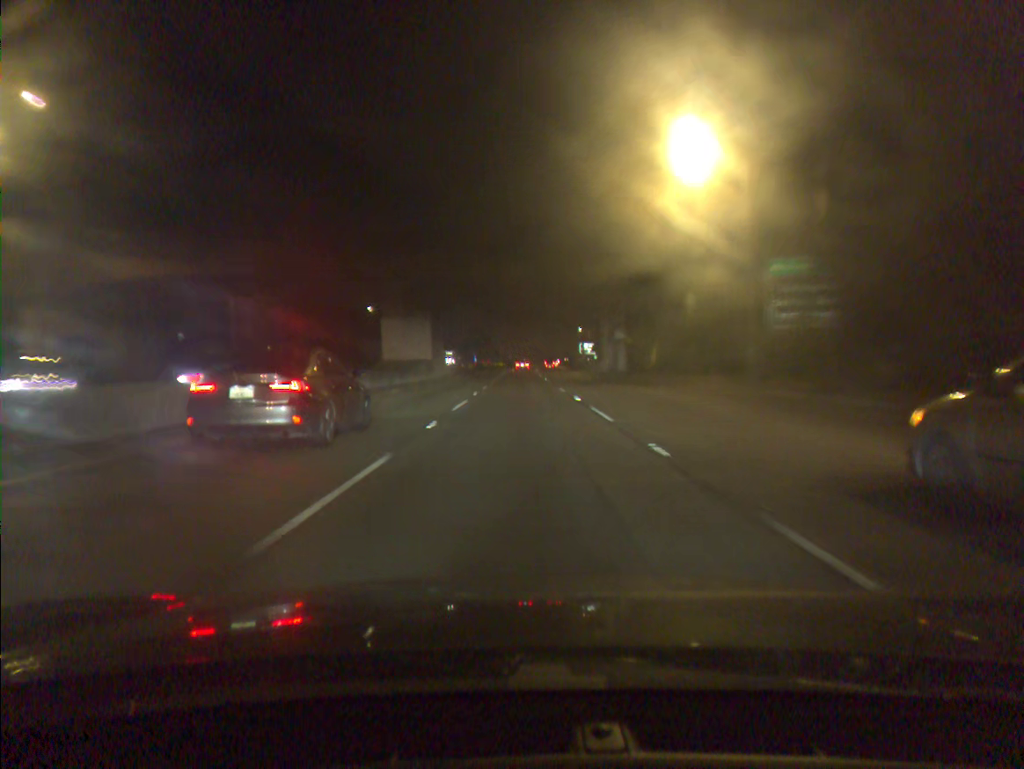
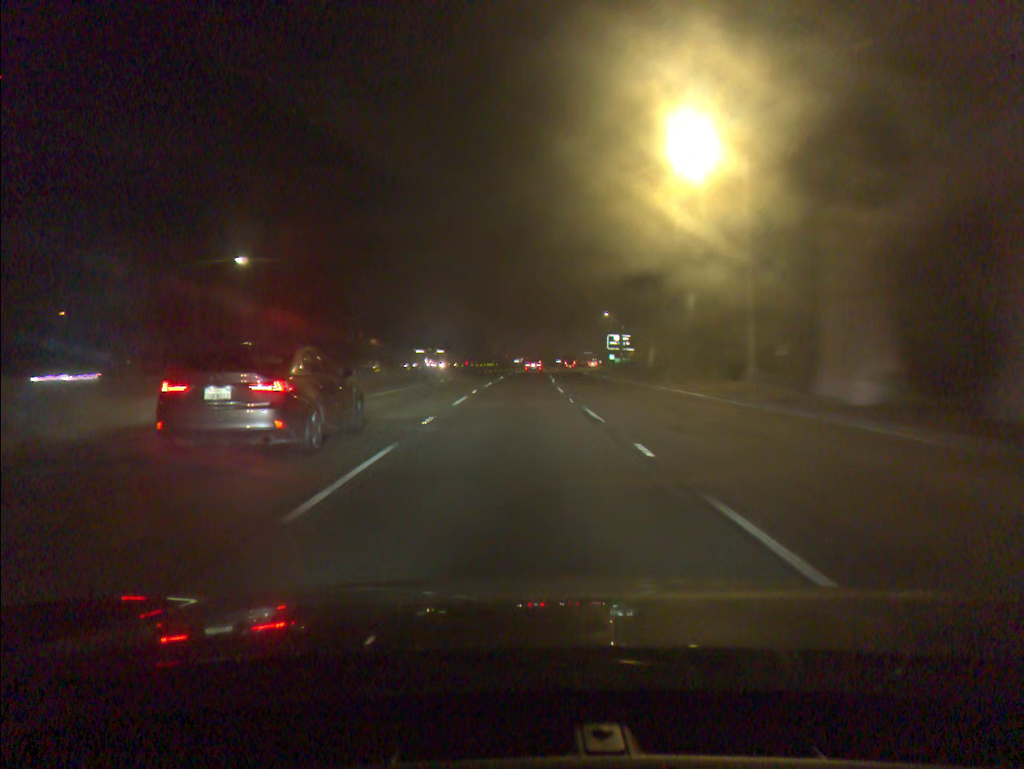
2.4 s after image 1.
(+0.2, +57.9) m; 0°
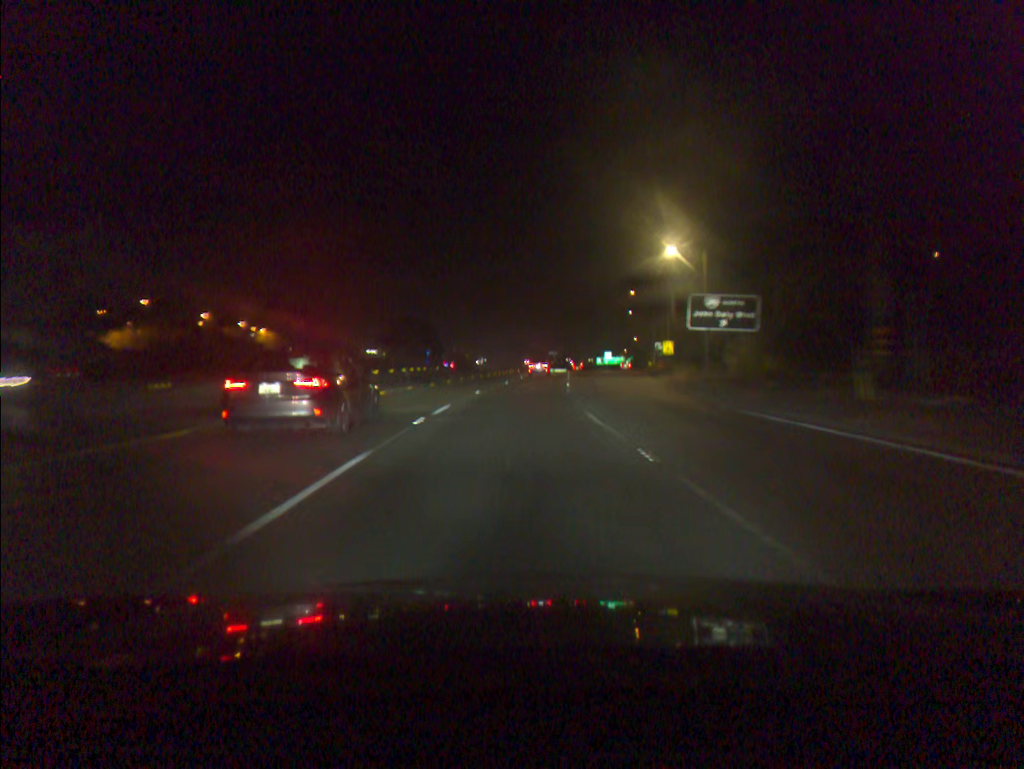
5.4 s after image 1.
(+1.0, +69.6) m; +3°
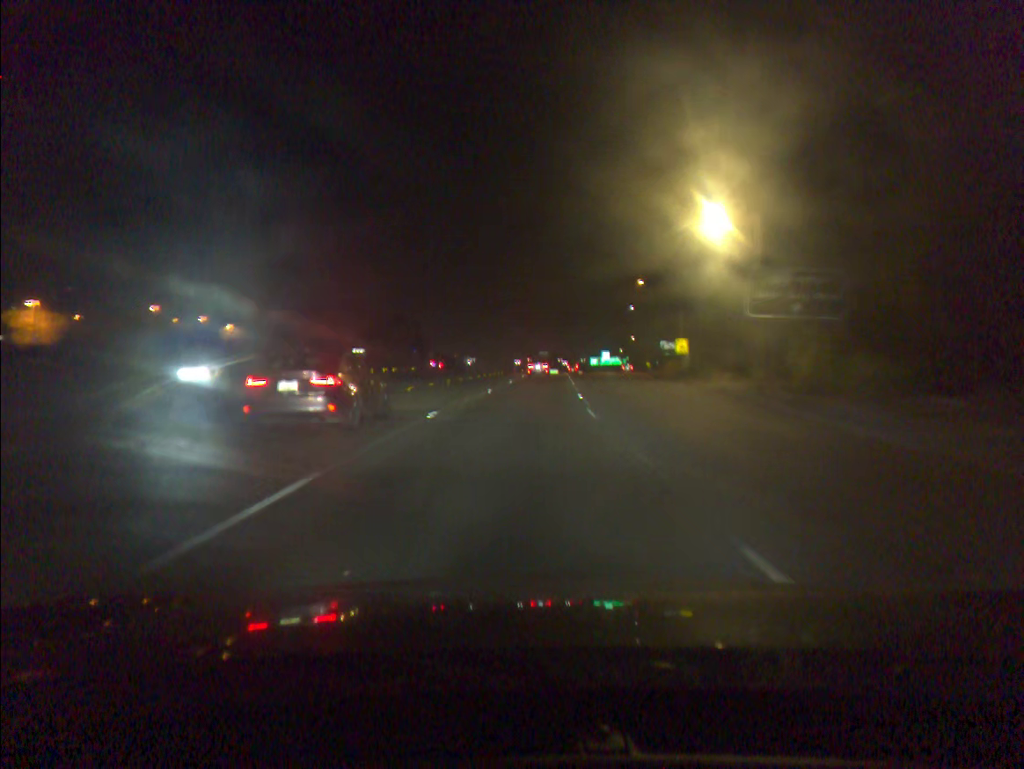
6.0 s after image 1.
(+0.1, +13.5) m; +1°
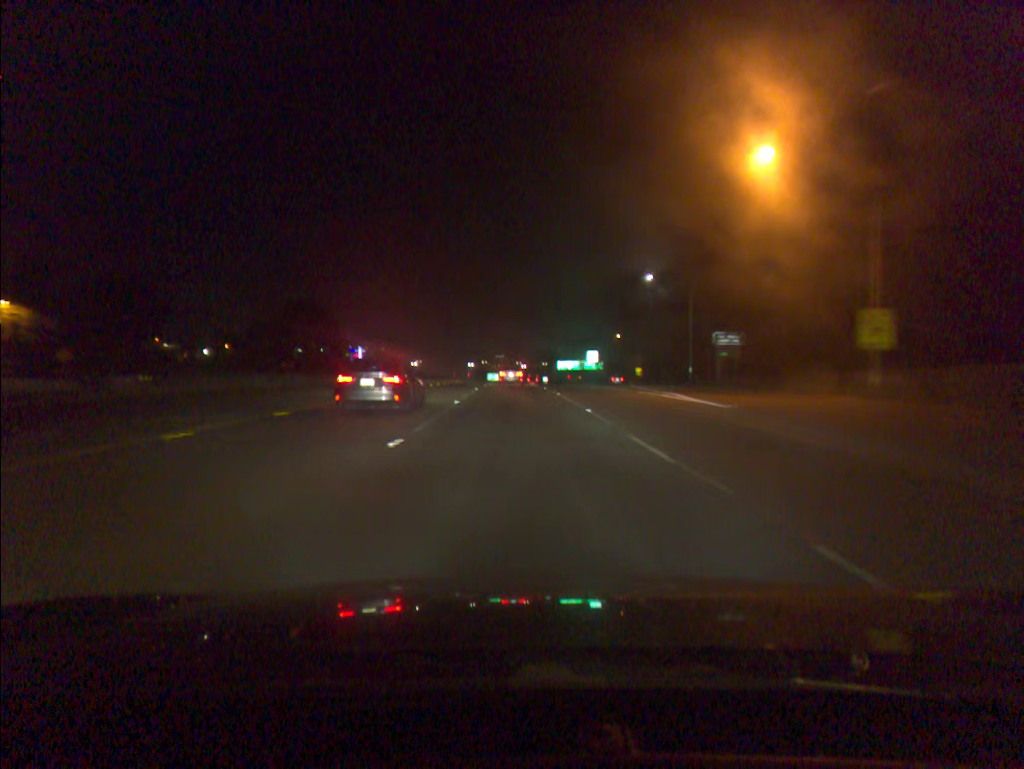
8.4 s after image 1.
(+1.4, +52.8) m; +3°
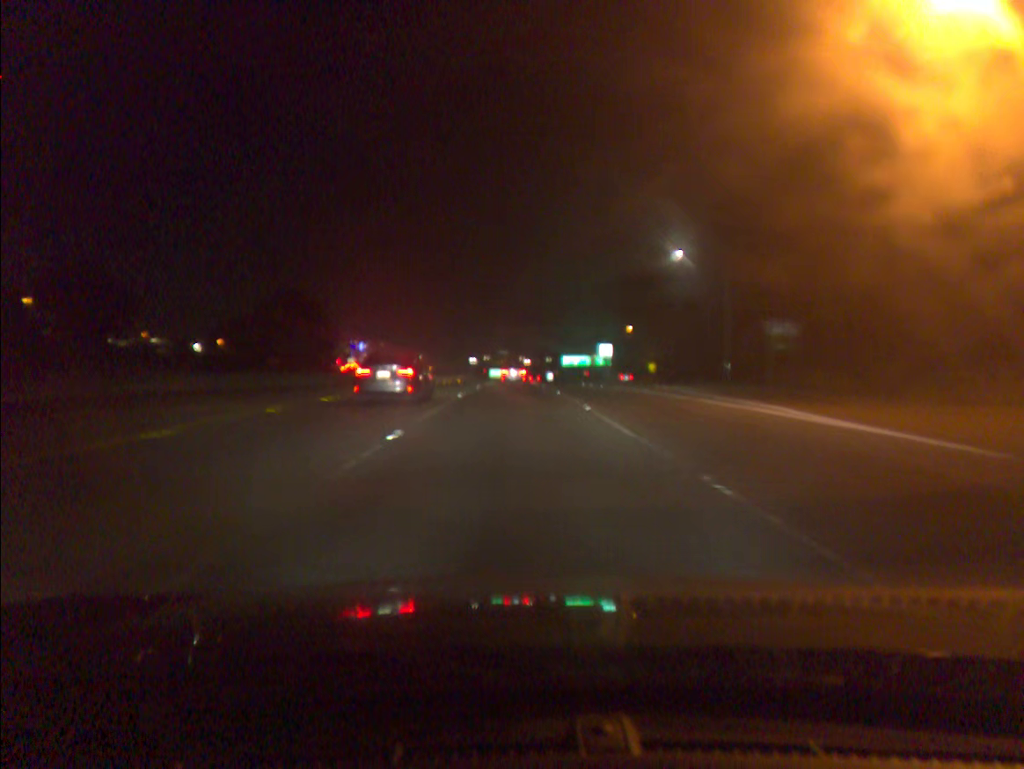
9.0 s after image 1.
(0.0, +13.1) m; 0°
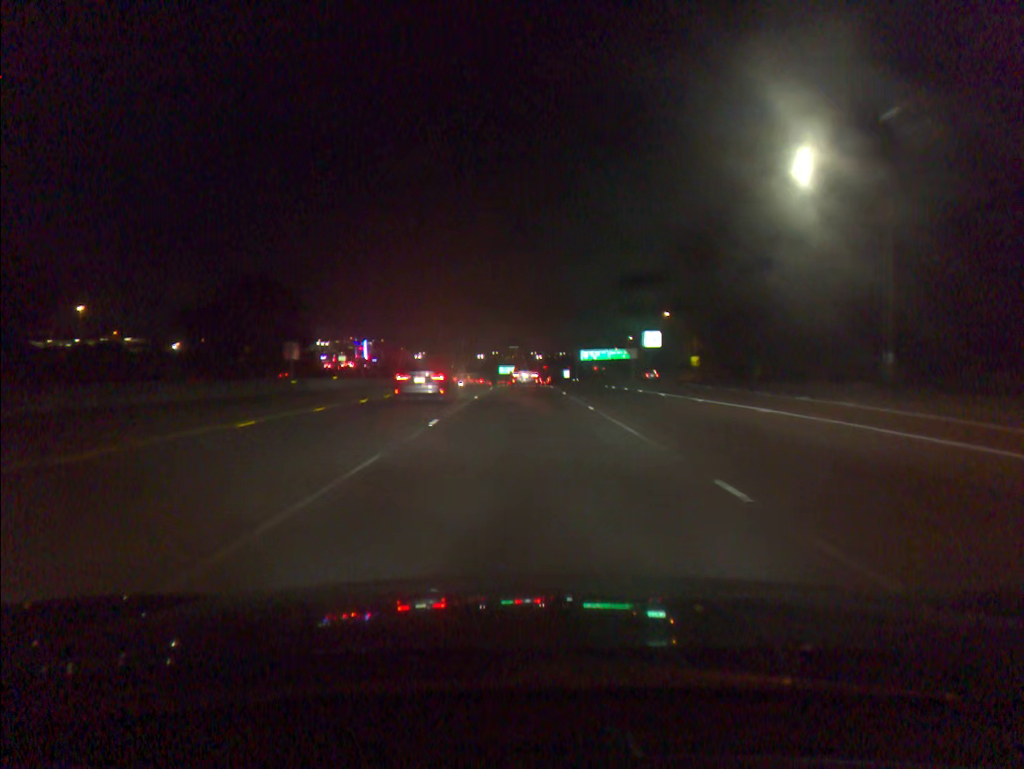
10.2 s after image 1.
(-0.1, +26.1) m; -1°
